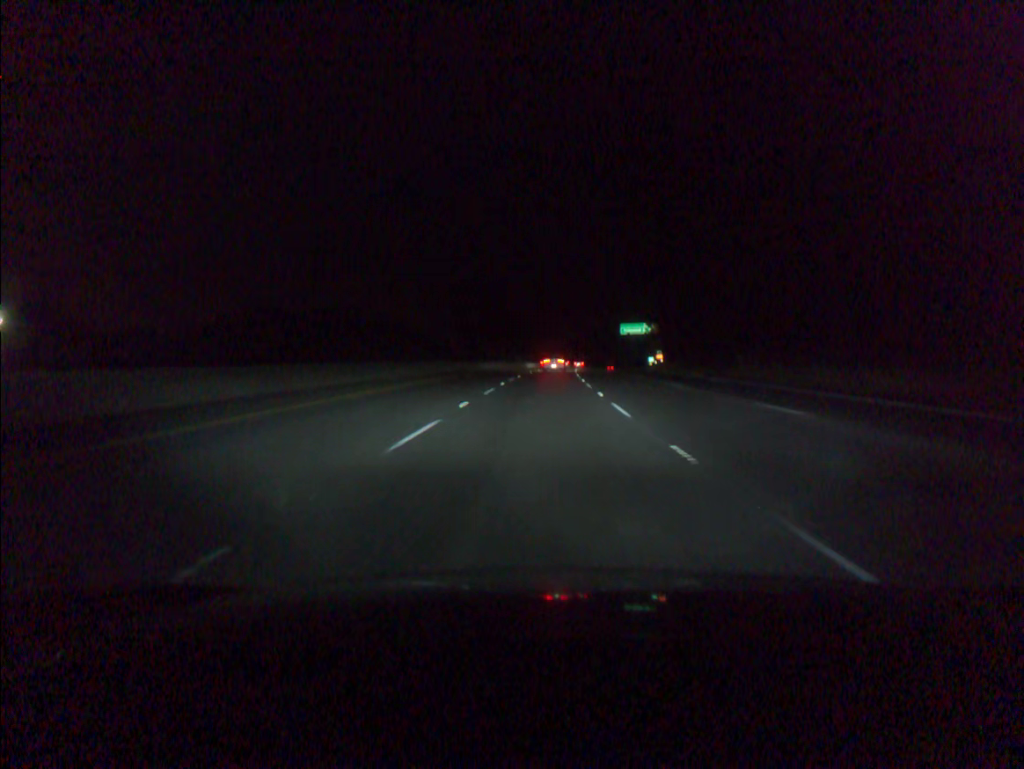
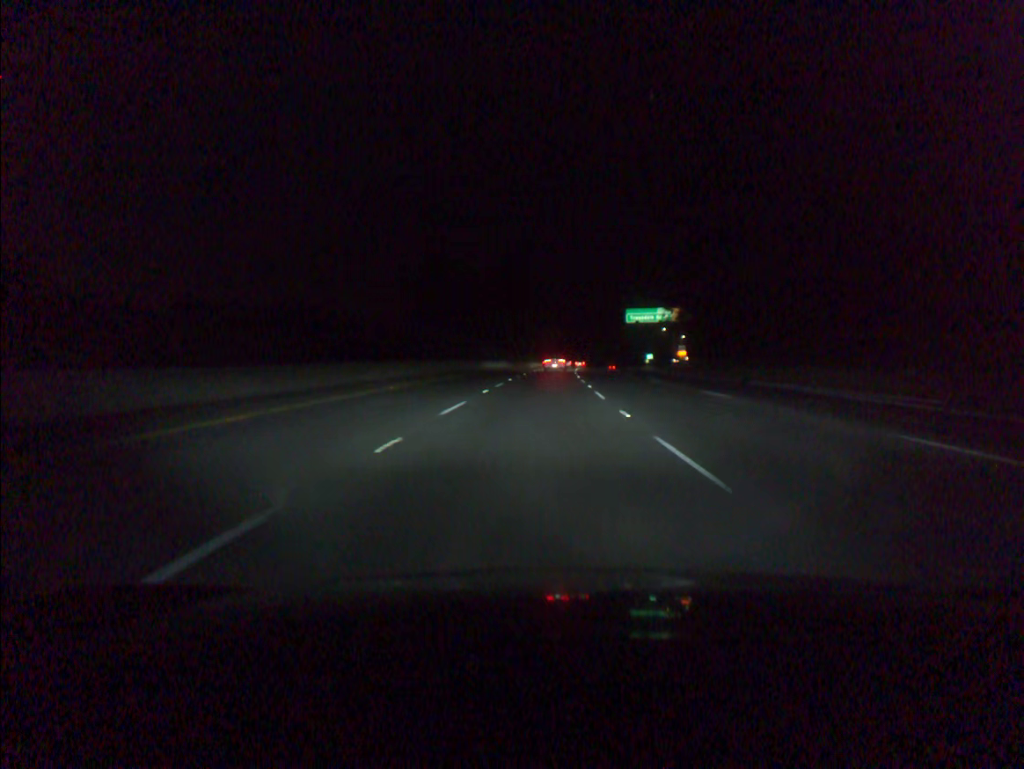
(+0.4, +37.6) m; +1°
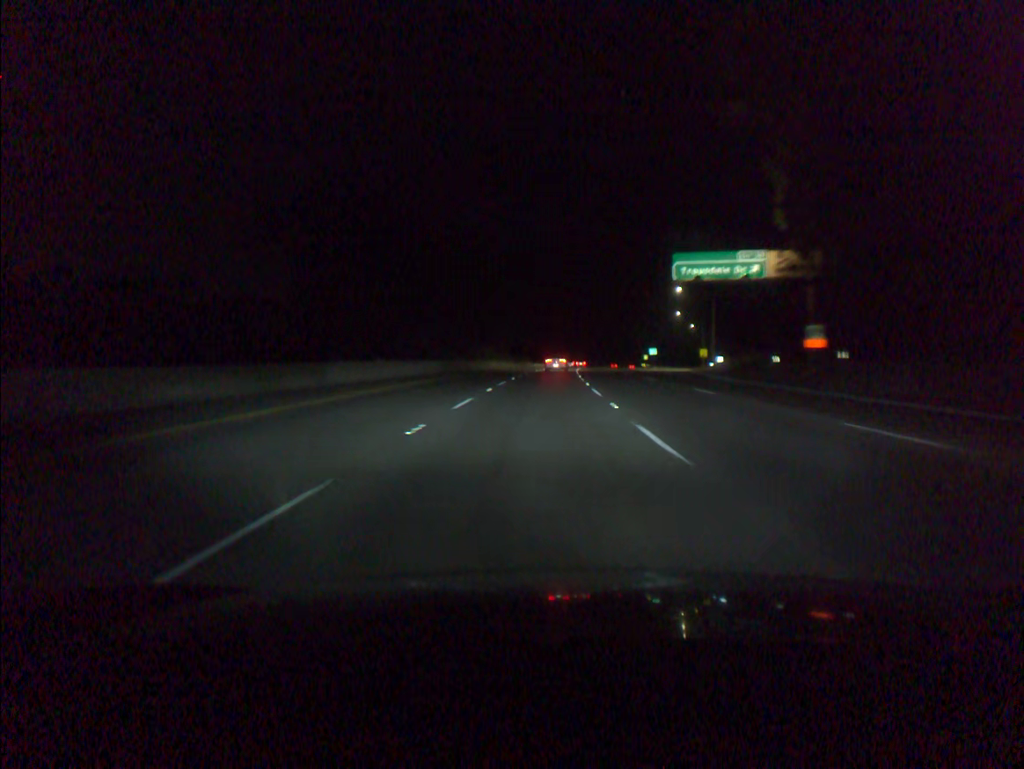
(+1.0, +56.6) m; +2°
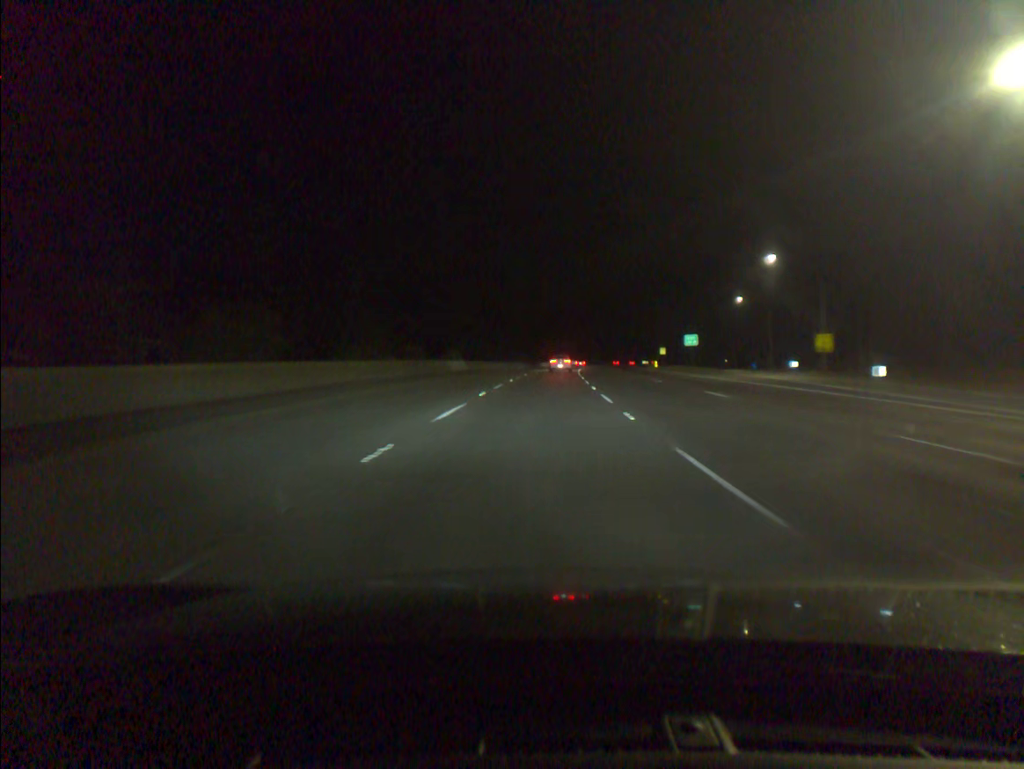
(+1.8, +75.8) m; +3°
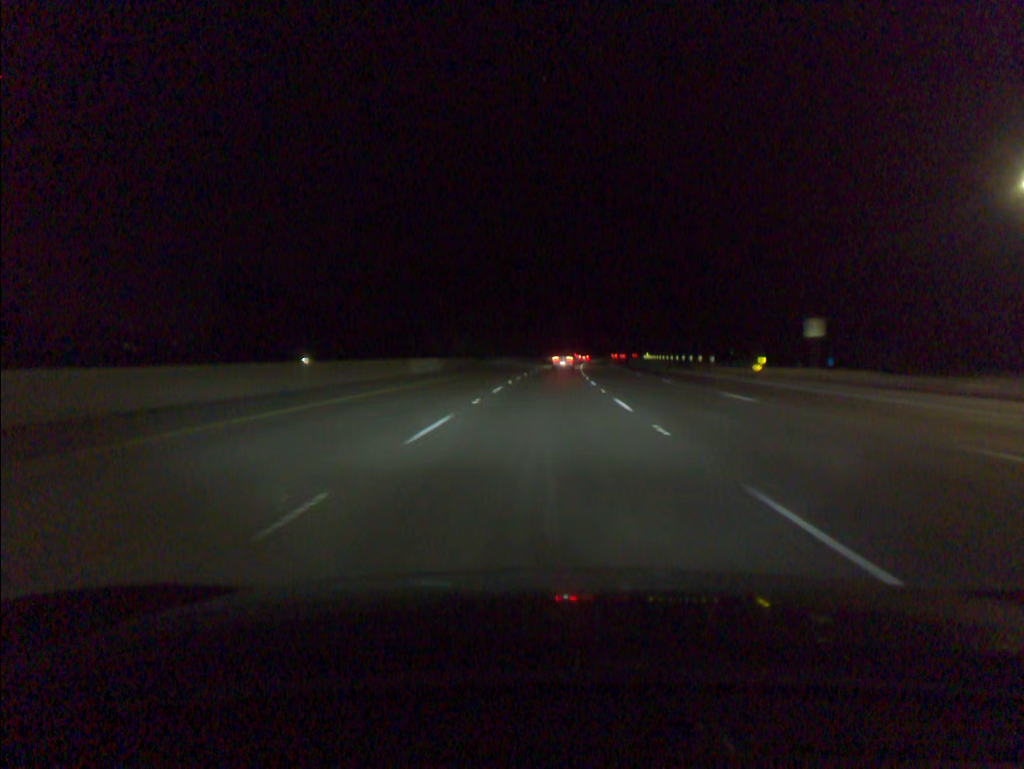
(+1.8, +76.1) m; +3°
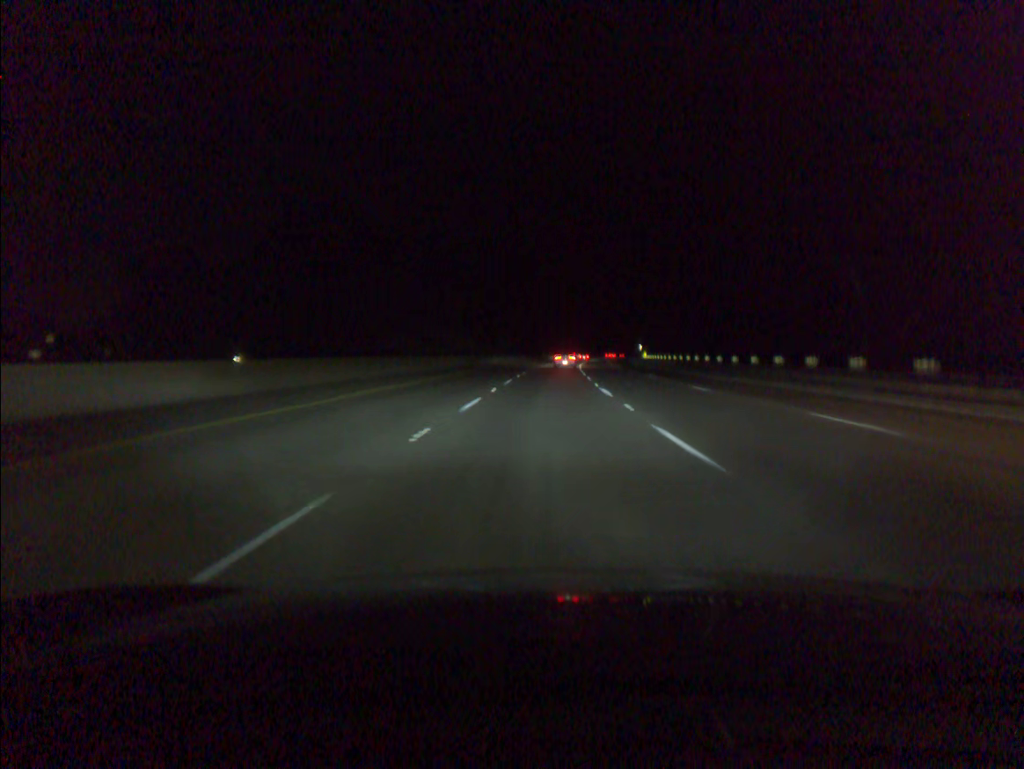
(+0.5, +38.1) m; +2°
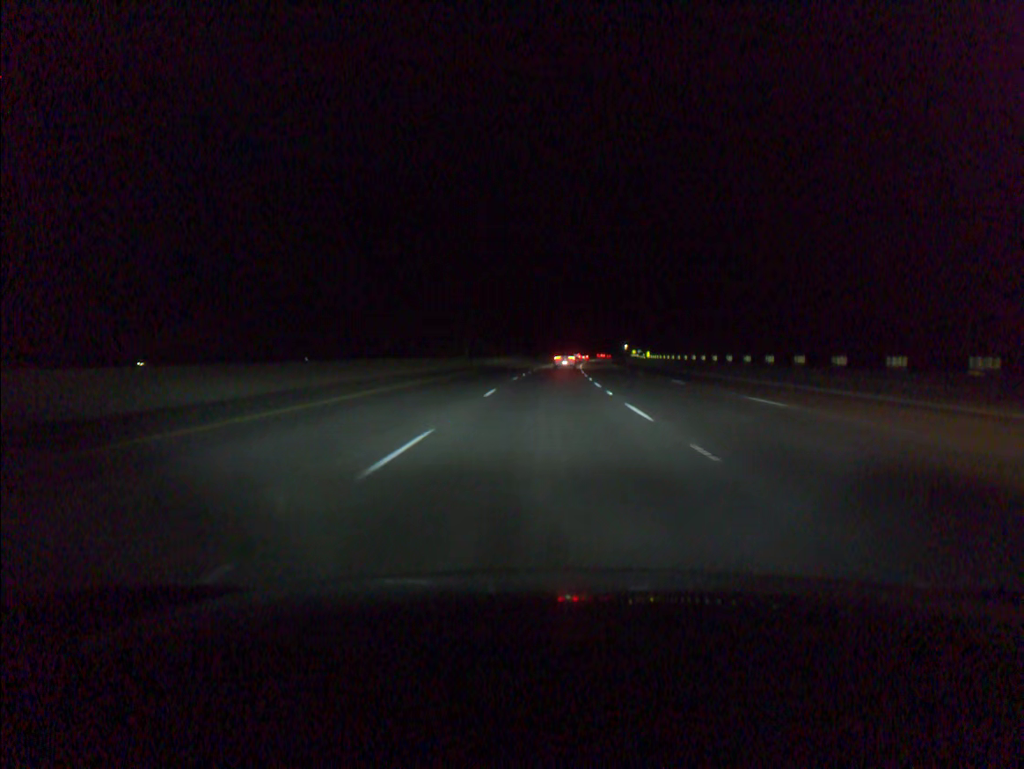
(+0.5, +38.0) m; +1°
